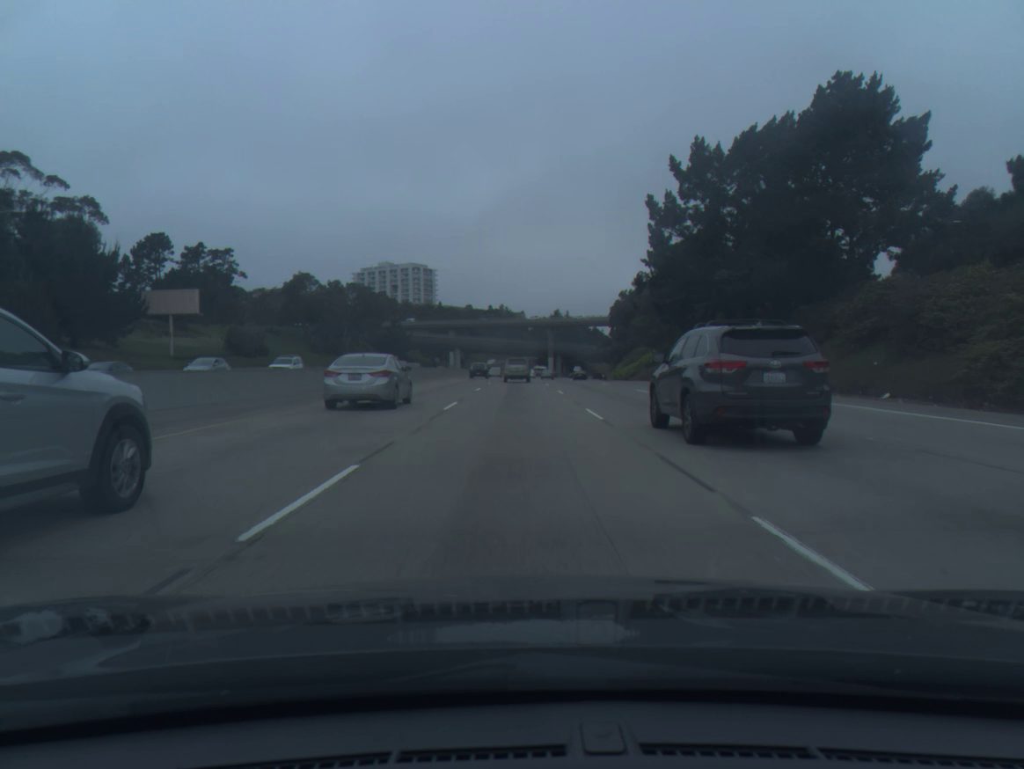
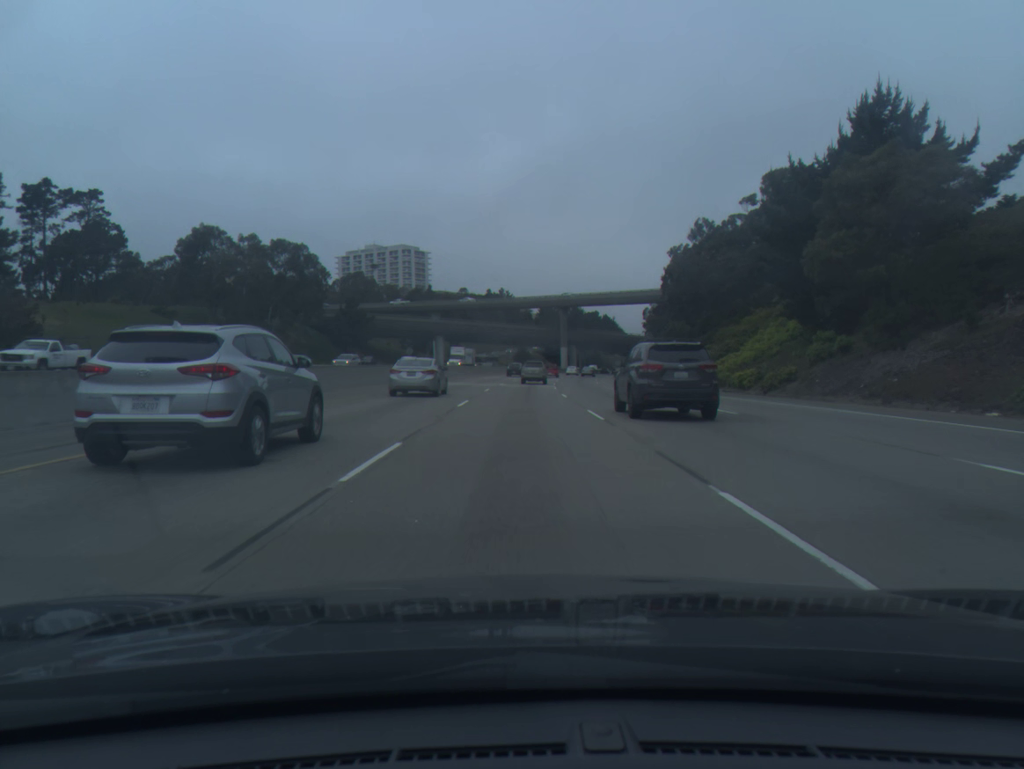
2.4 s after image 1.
(-0.2, +55.8) m; 0°
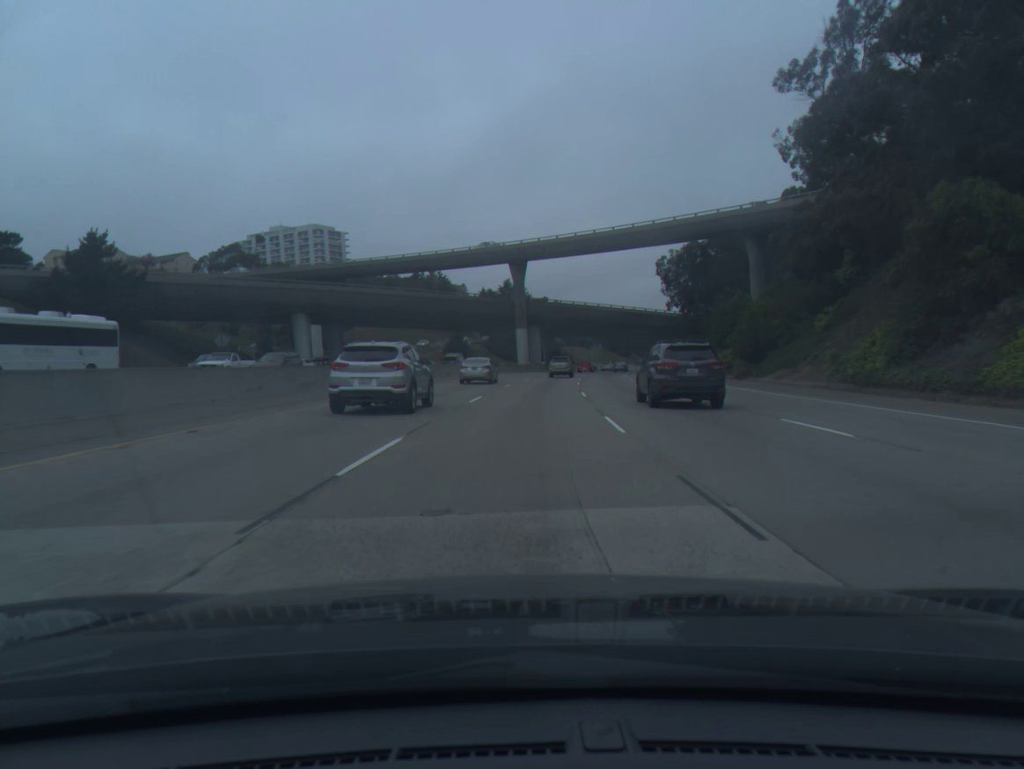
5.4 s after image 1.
(+1.7, +72.1) m; +4°
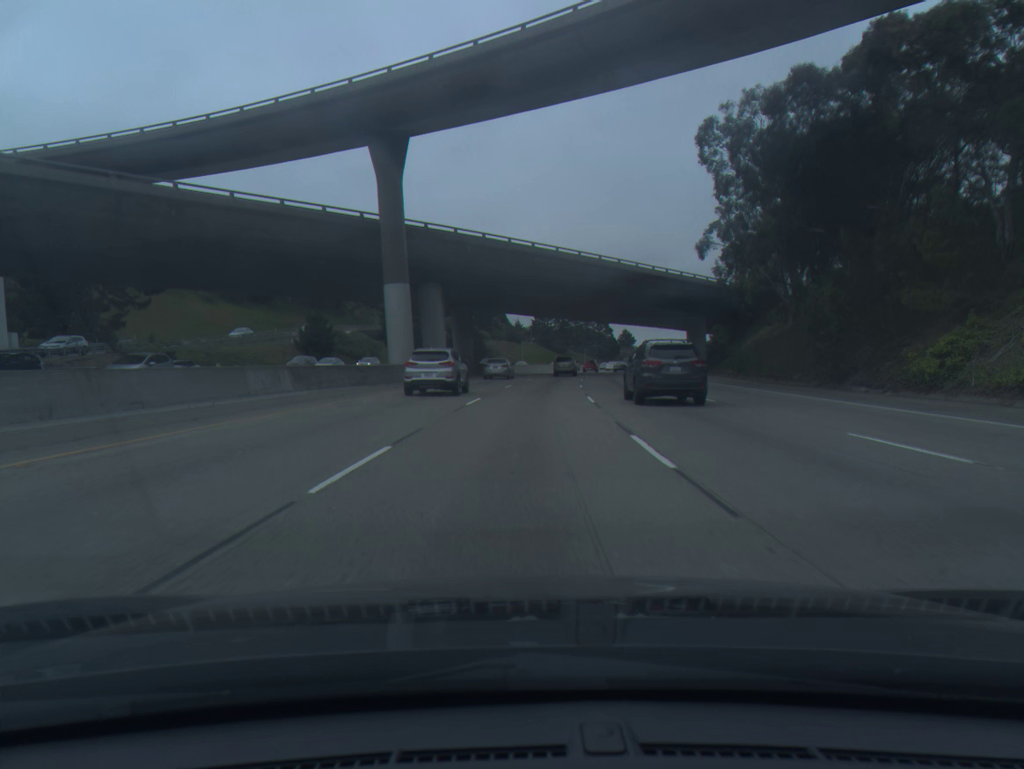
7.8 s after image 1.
(+3.0, +59.6) m; +6°
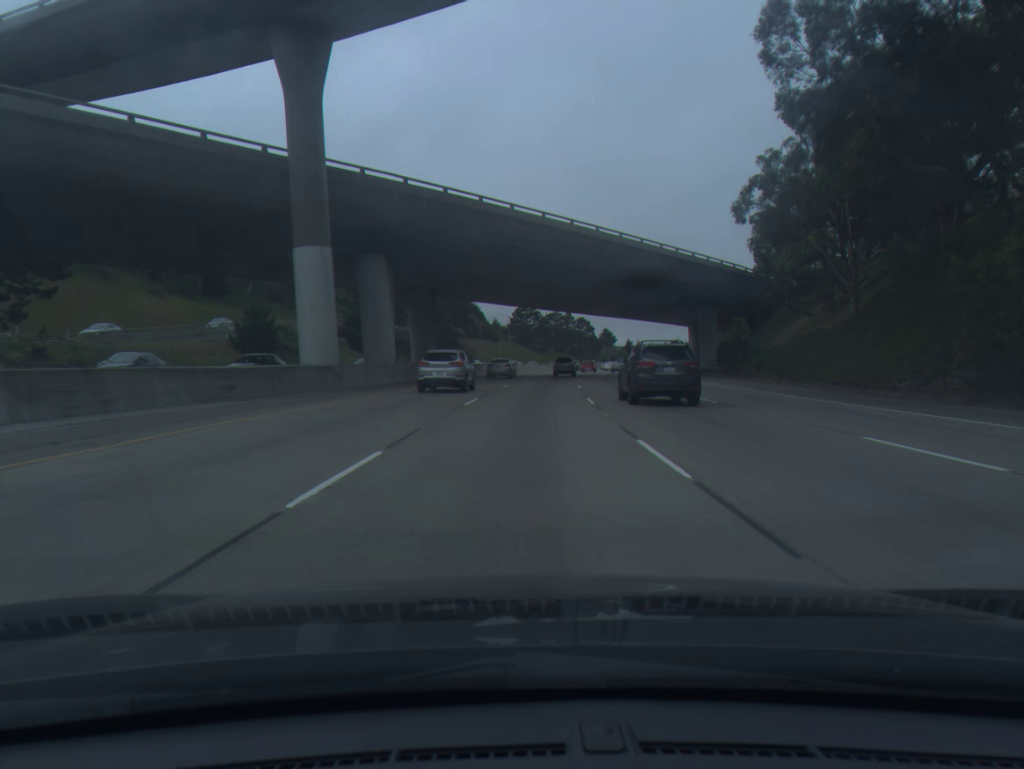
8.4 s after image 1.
(+0.2, +15.2) m; +2°
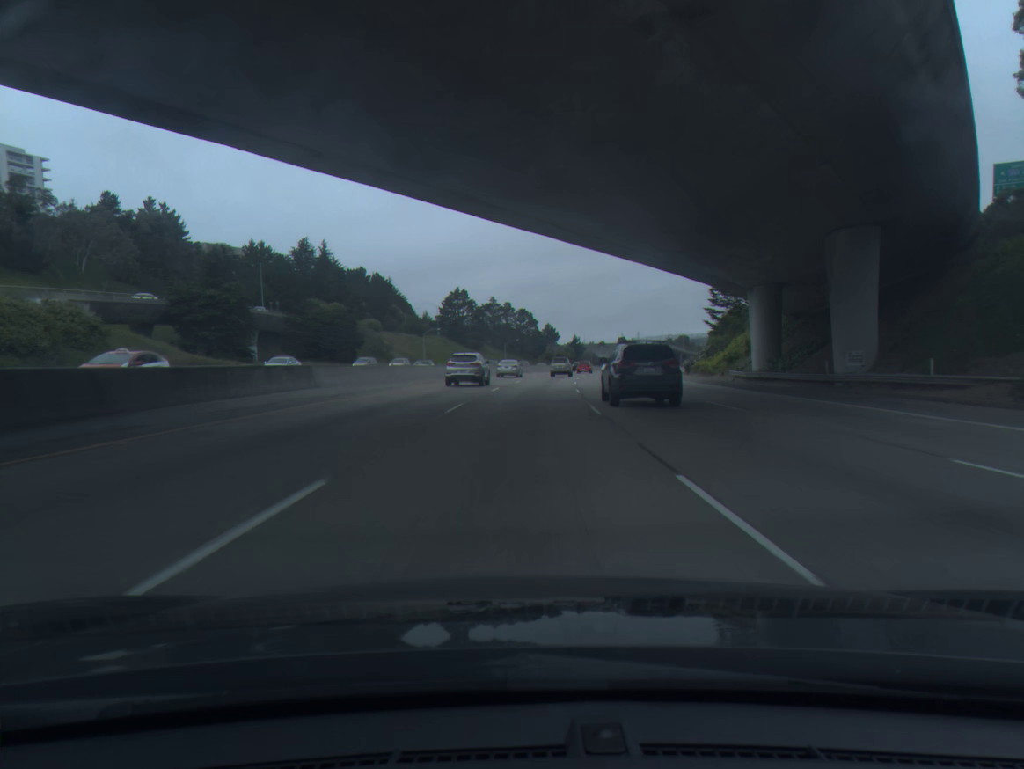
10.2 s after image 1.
(+2.0, +46.4) m; +5°
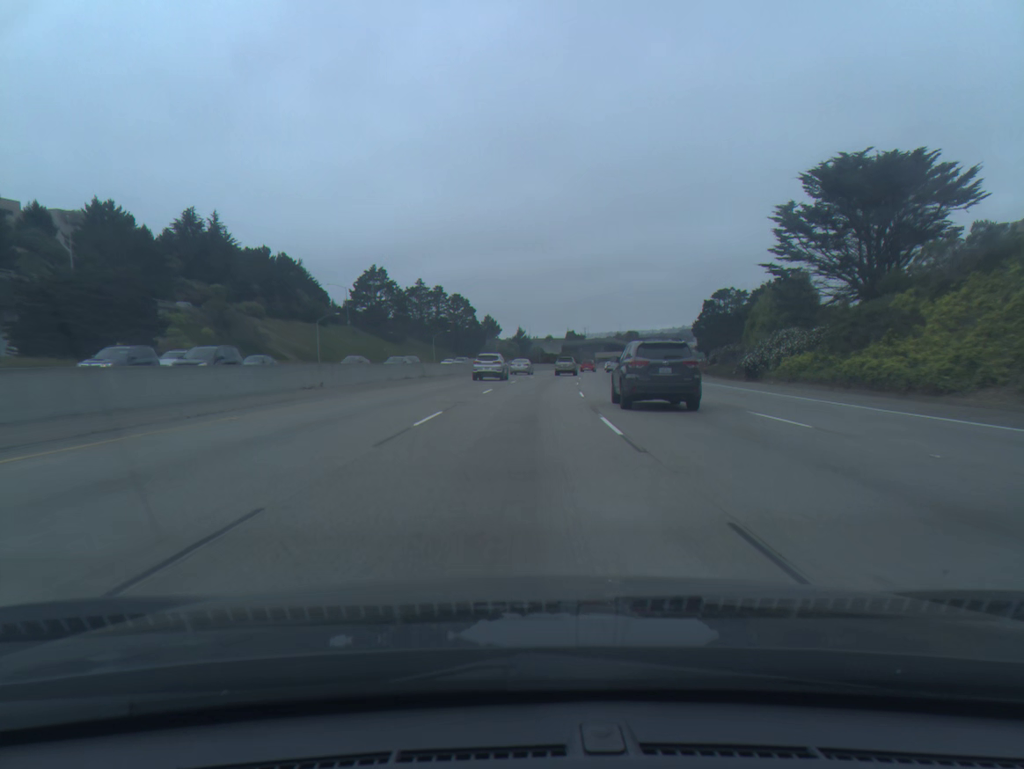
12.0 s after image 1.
(+1.7, +47.6) m; +4°
